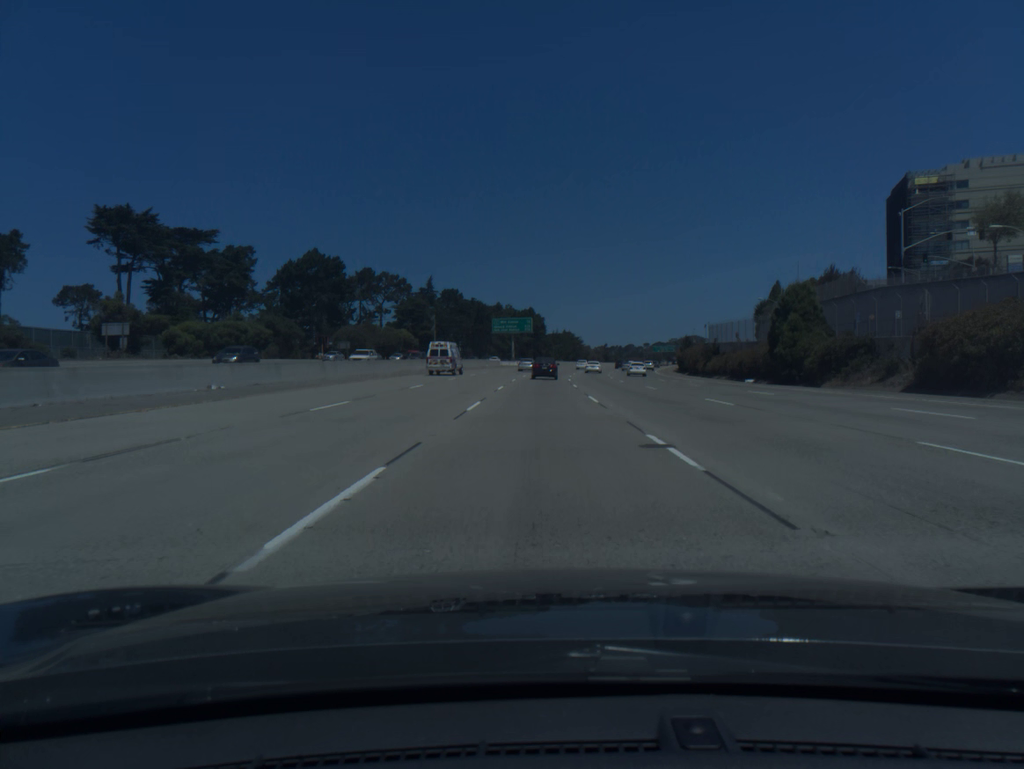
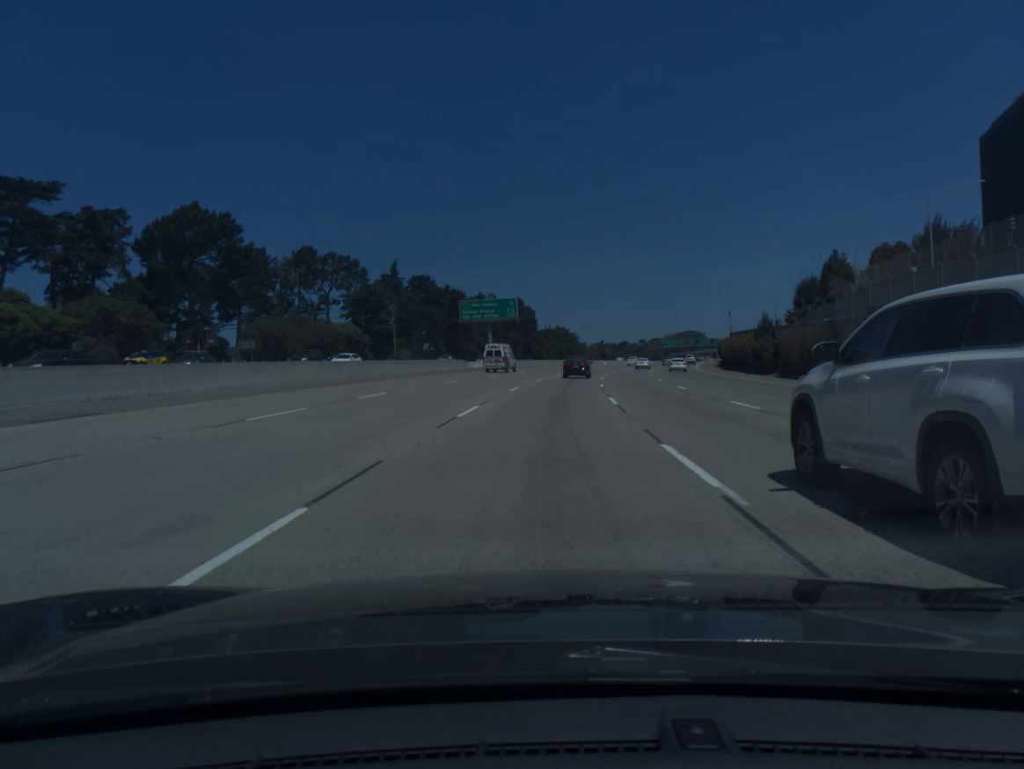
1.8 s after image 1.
(+0.1, +44.9) m; +1°
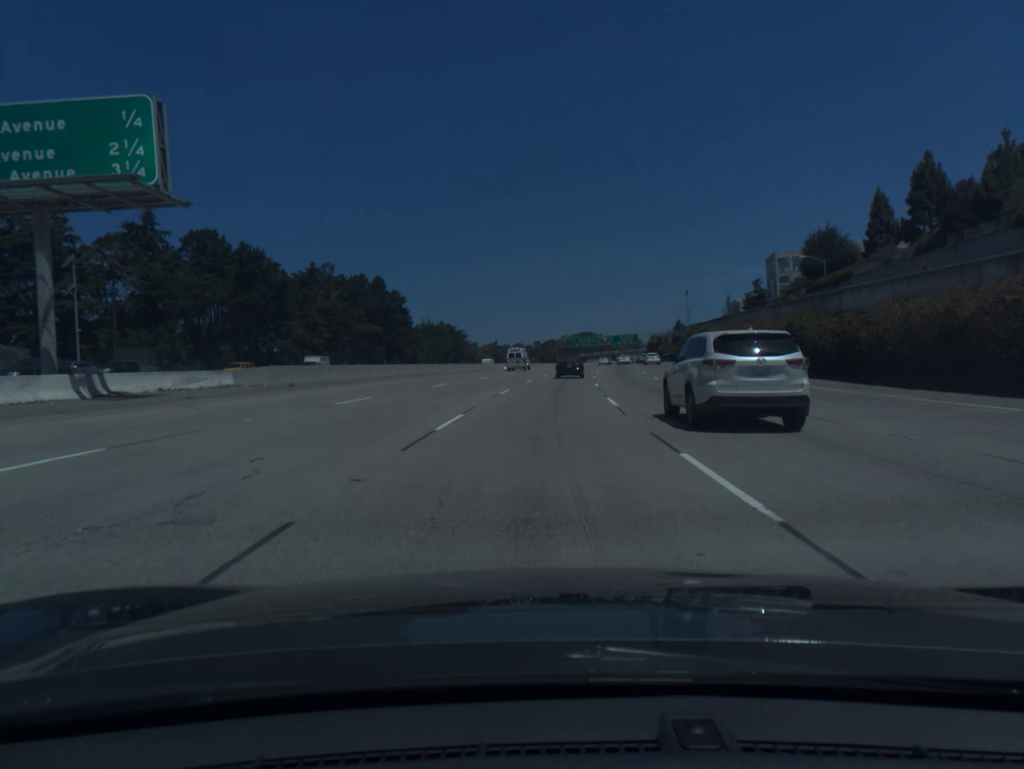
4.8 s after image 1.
(+4.5, +74.5) m; +8°
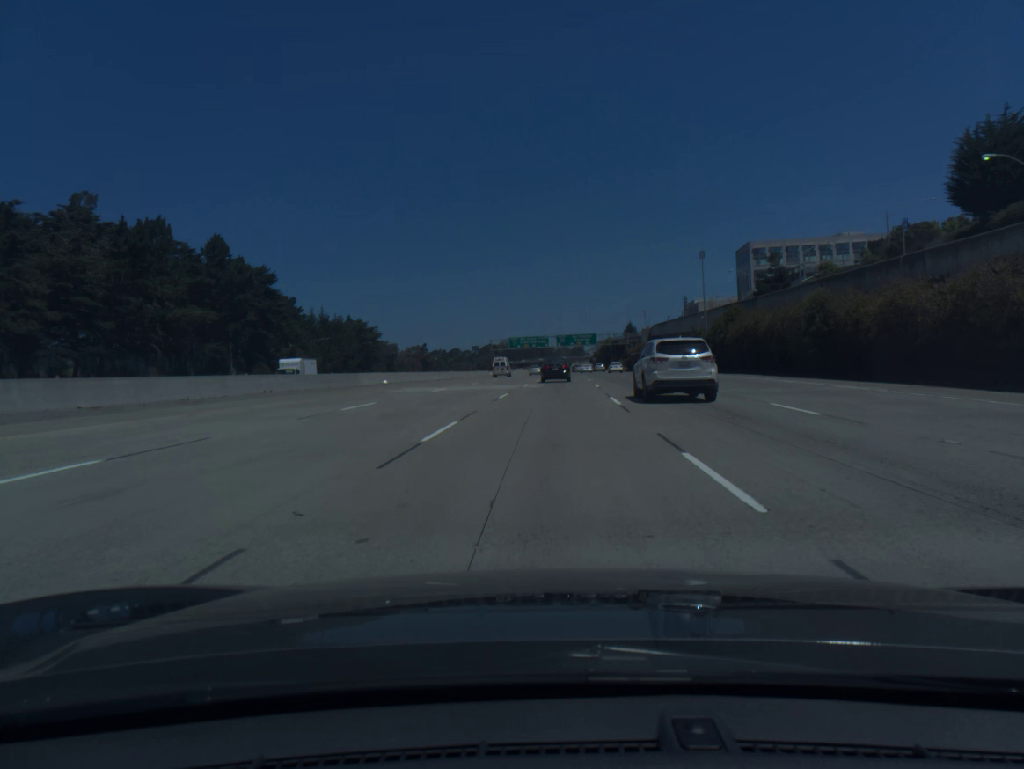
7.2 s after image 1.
(+2.3, +58.4) m; +4°
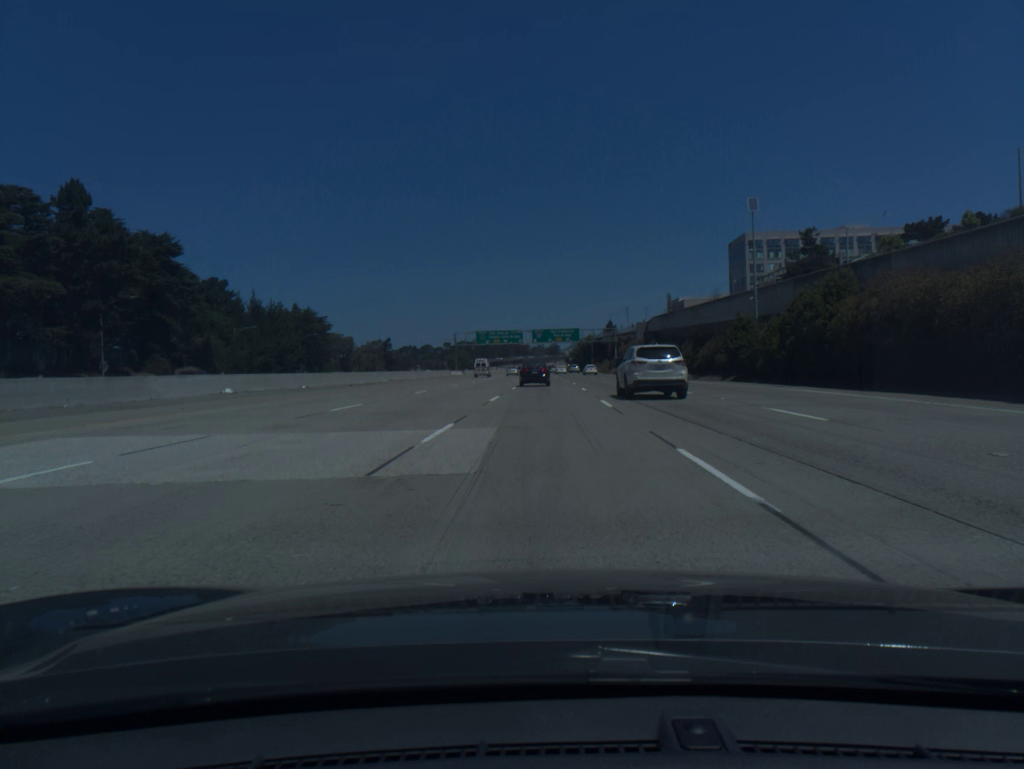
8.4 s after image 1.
(+0.5, +28.7) m; +2°
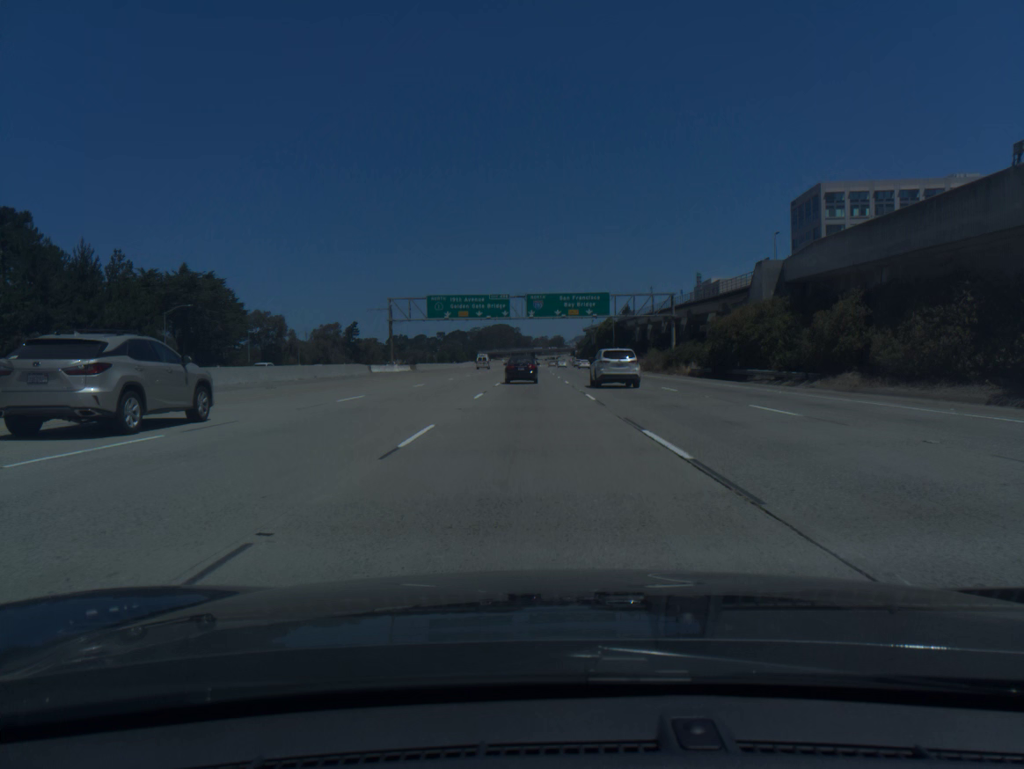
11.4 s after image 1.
(+0.4, +70.0) m; 0°
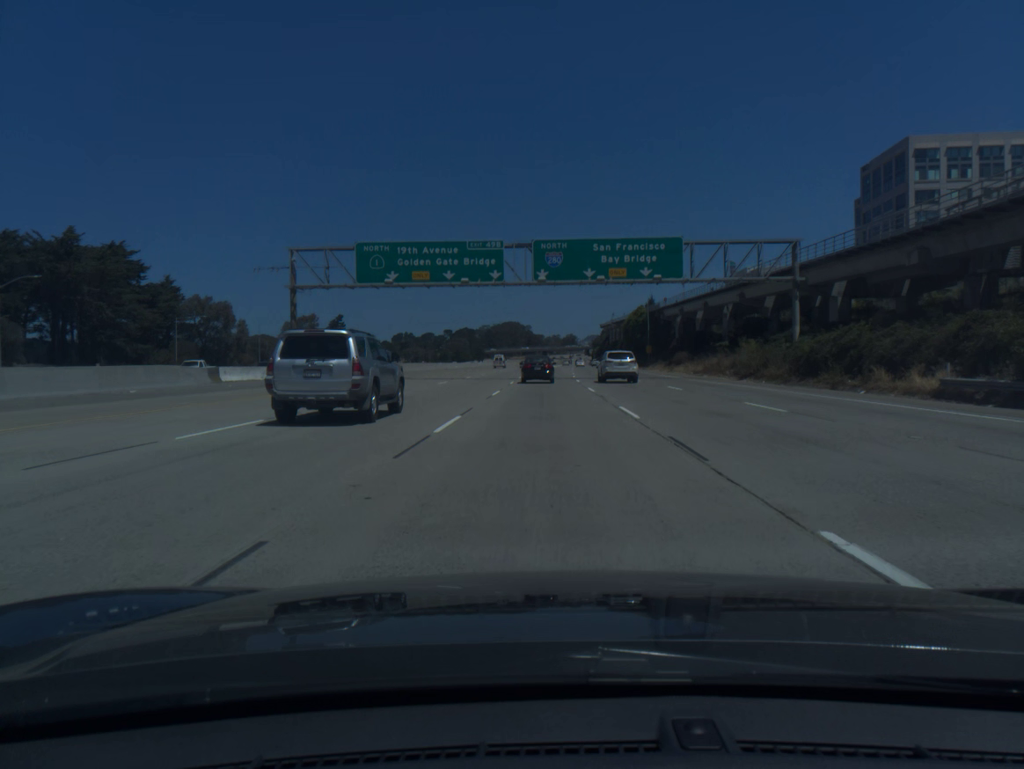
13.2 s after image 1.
(-0.5, +40.9) m; -1°
